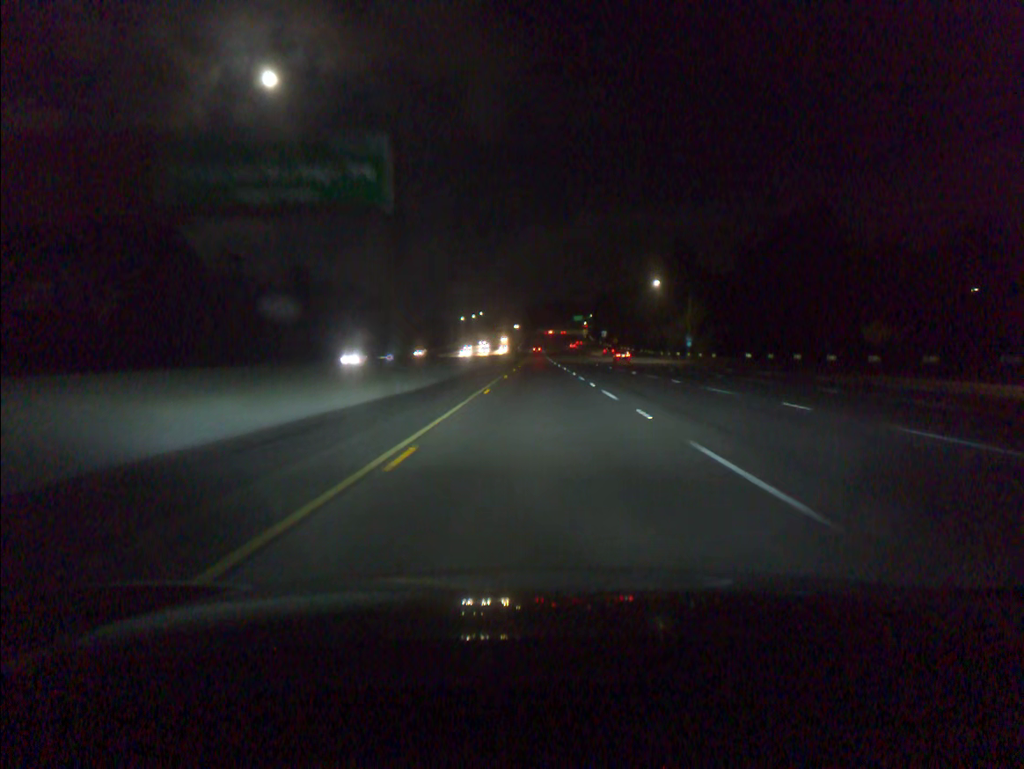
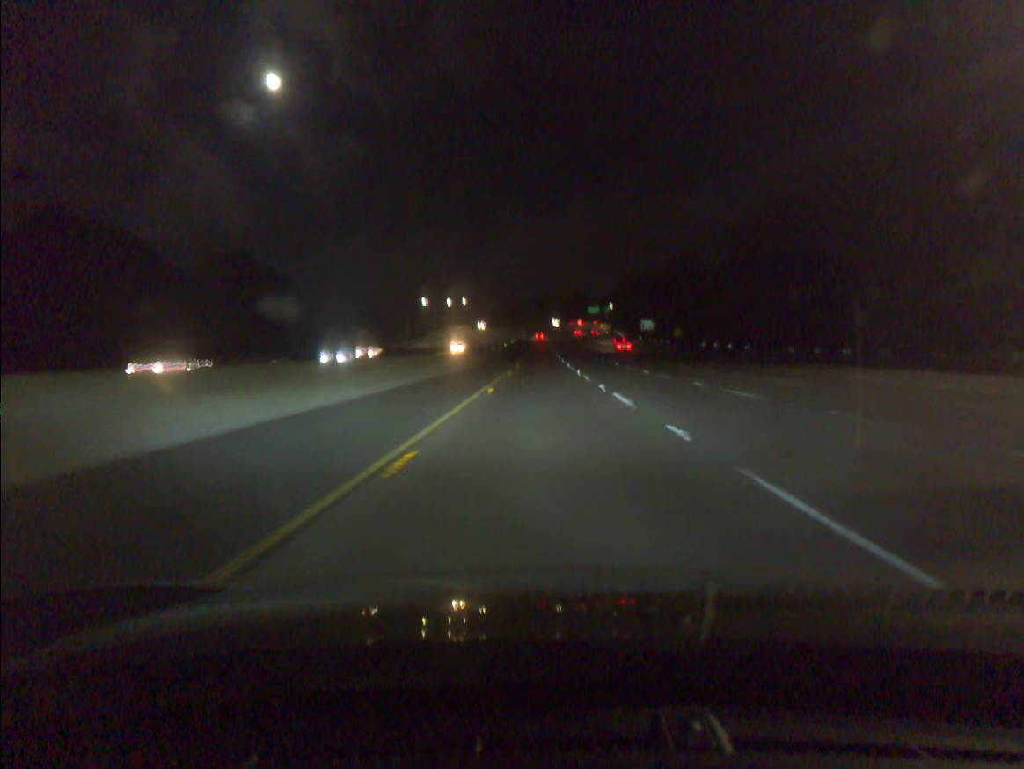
(-0.1, +102.4) m; 0°
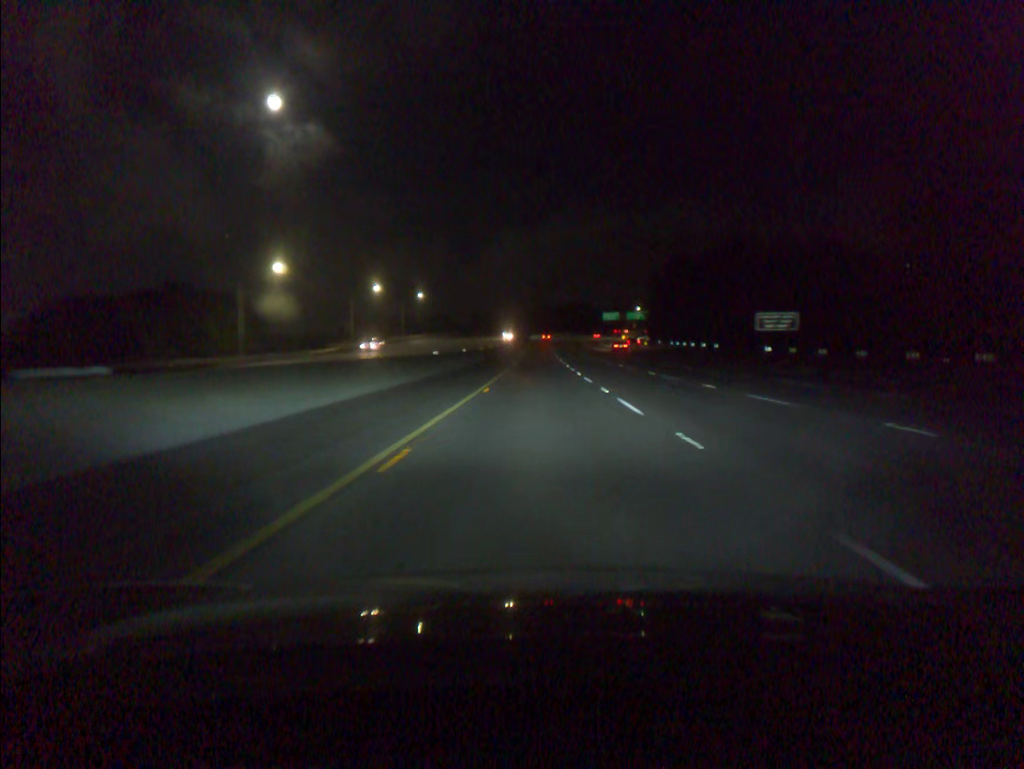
(+0.4, +102.2) m; 0°
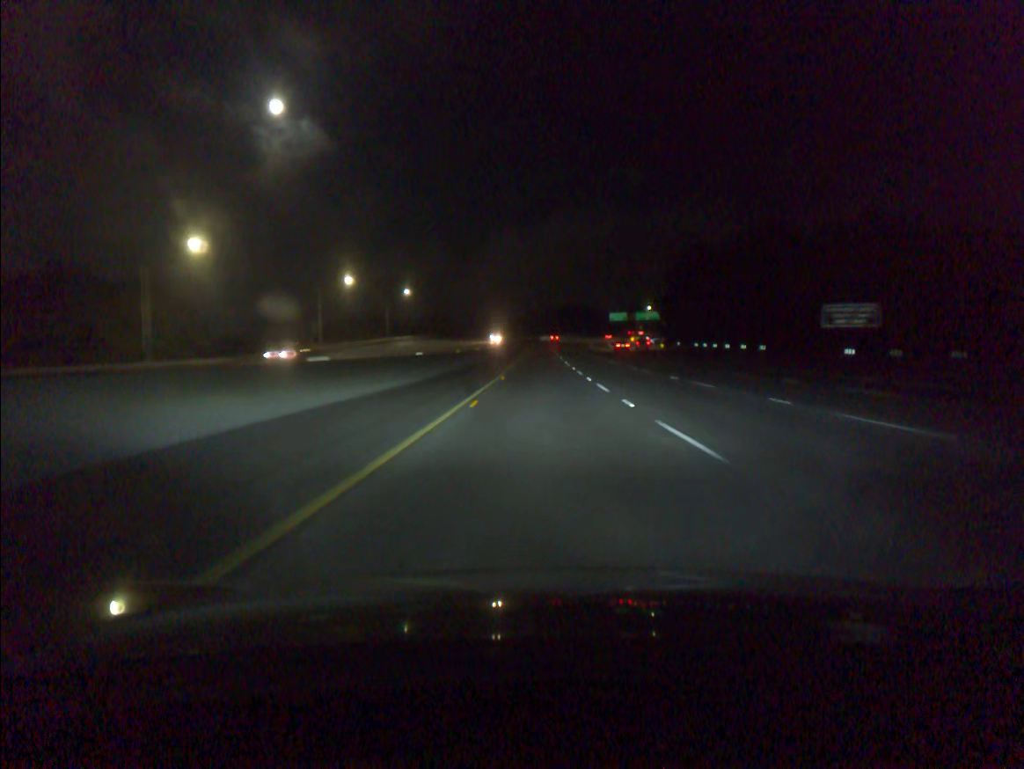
(0.0, +20.3) m; 0°
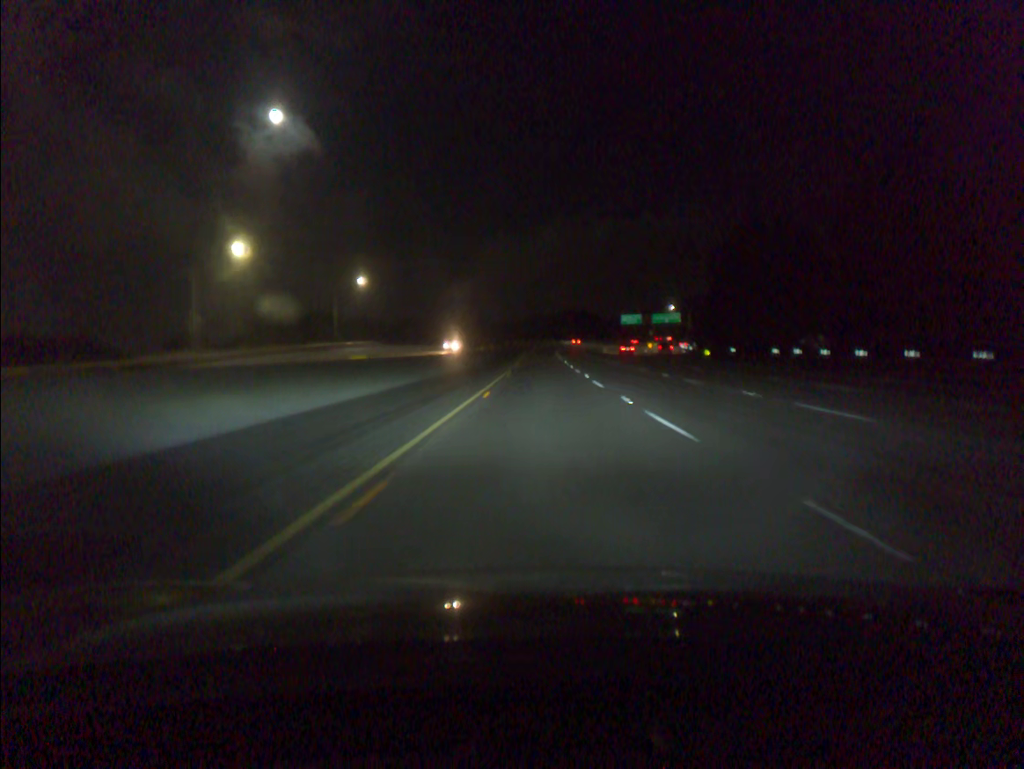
(0.0, +40.4) m; 0°
